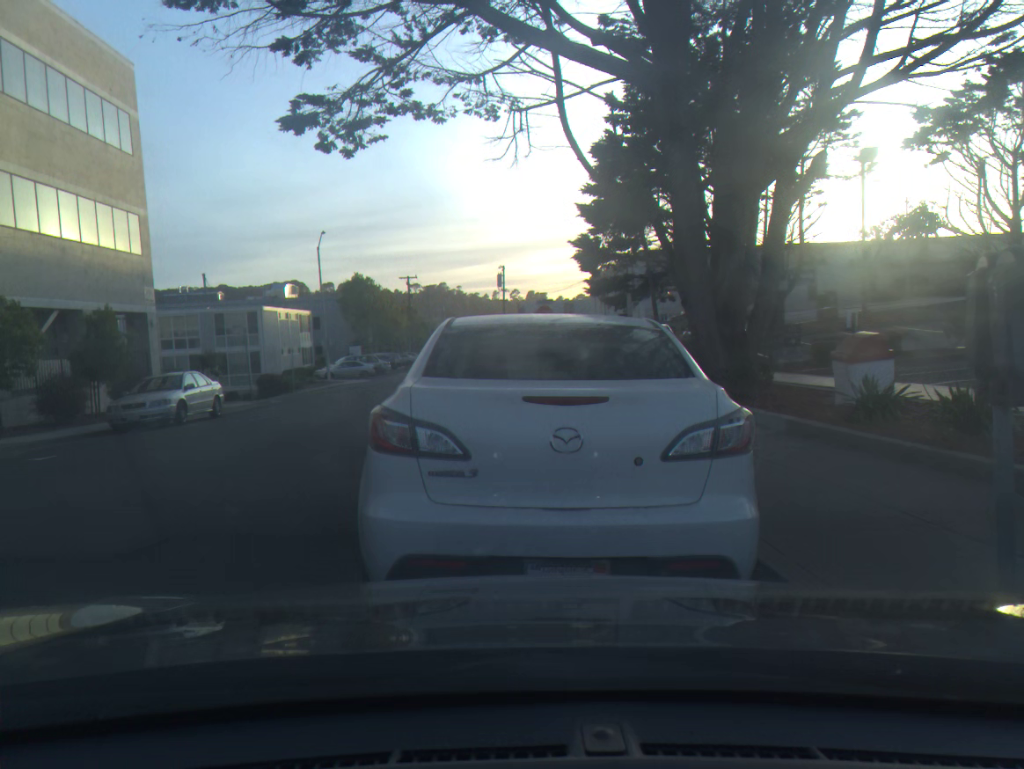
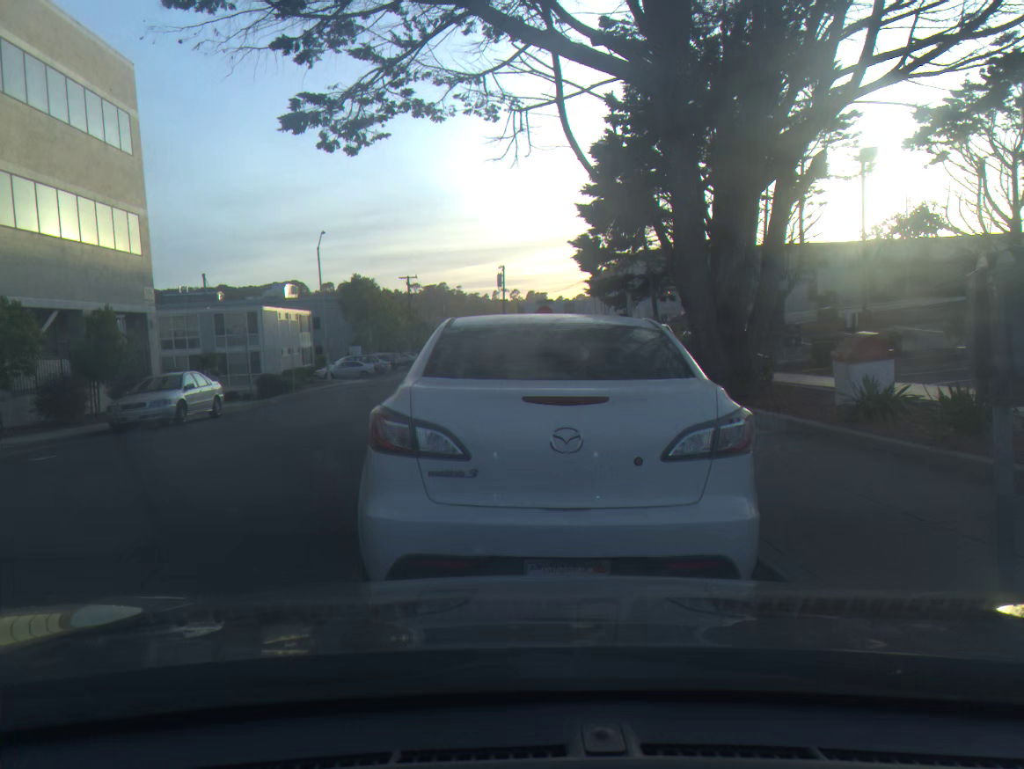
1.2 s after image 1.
(0.0, 0.0) m; 0°
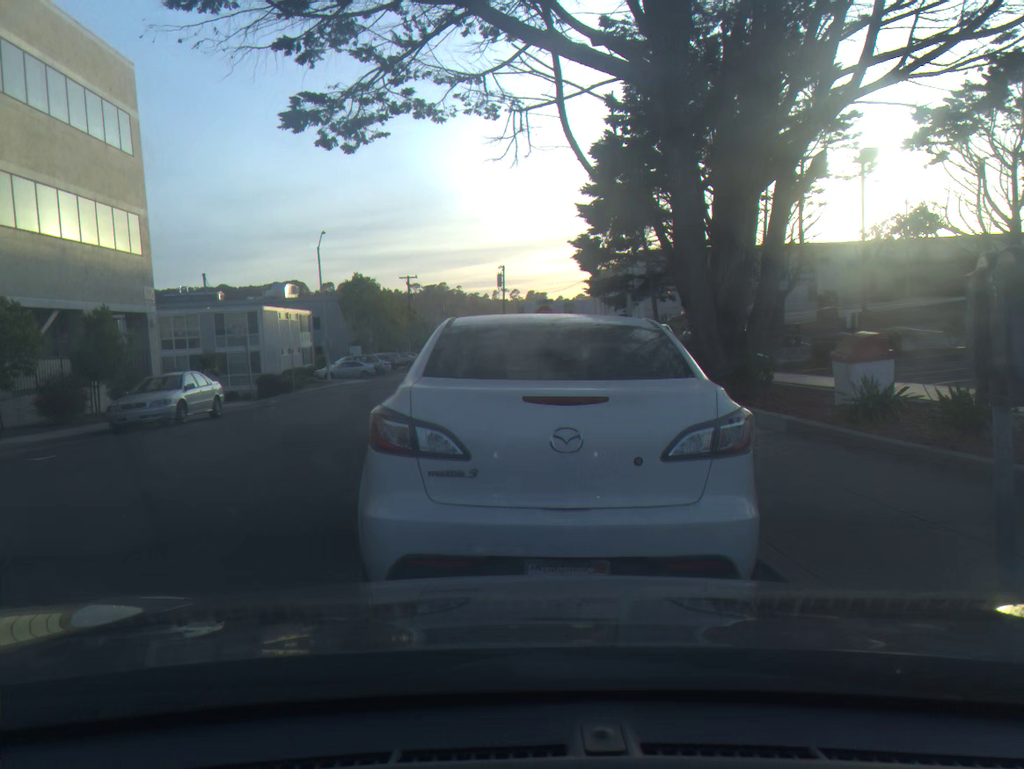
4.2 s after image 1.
(0.0, 0.0) m; 0°
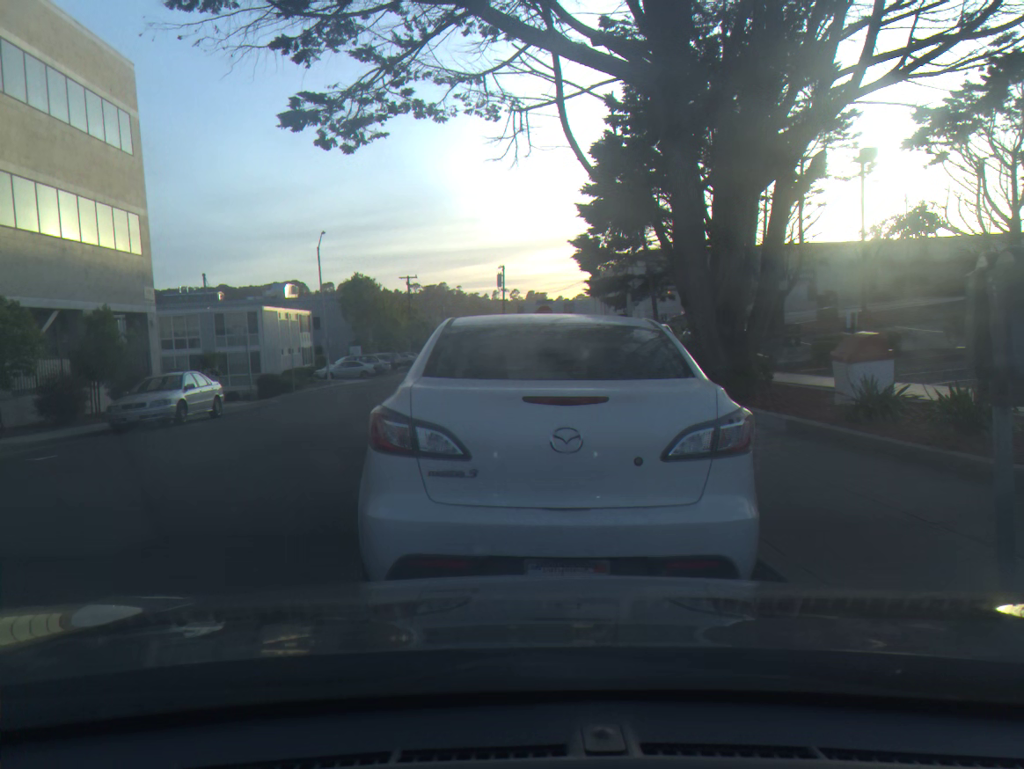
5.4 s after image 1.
(0.0, 0.0) m; 0°
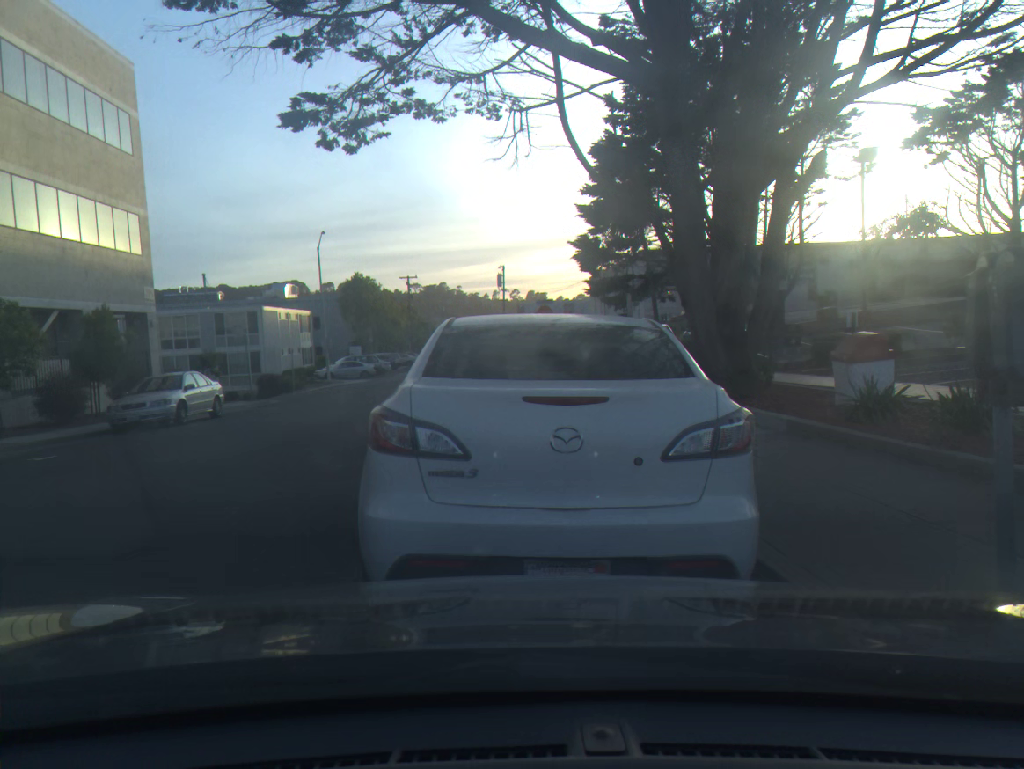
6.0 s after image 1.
(0.0, 0.0) m; 0°
